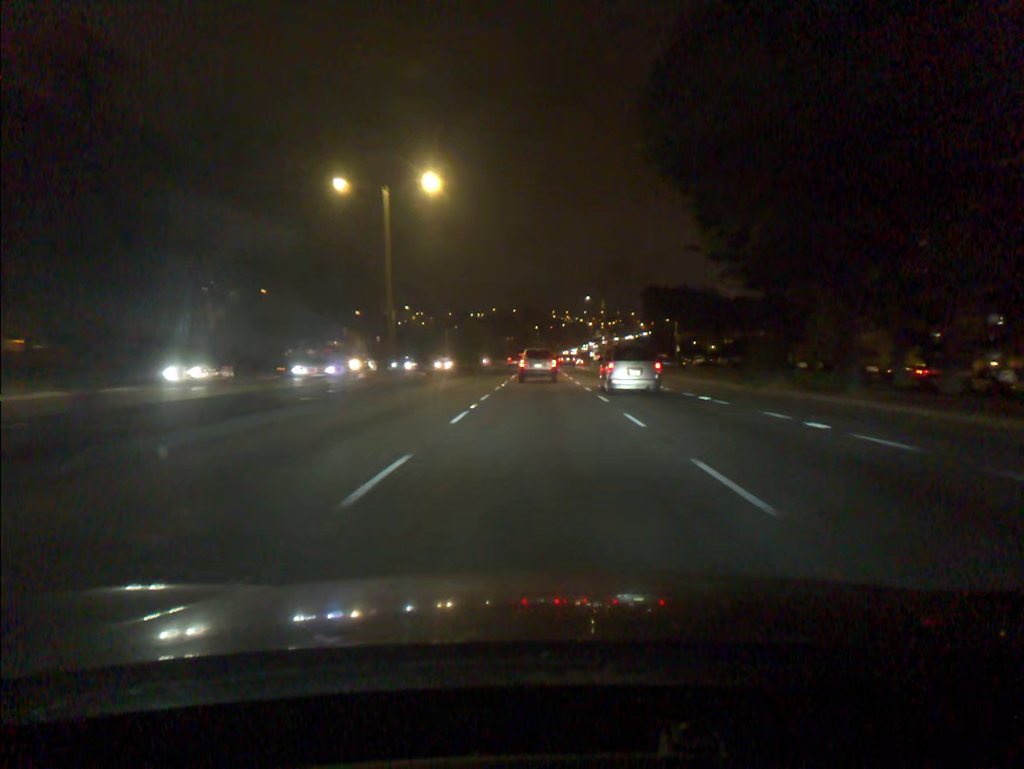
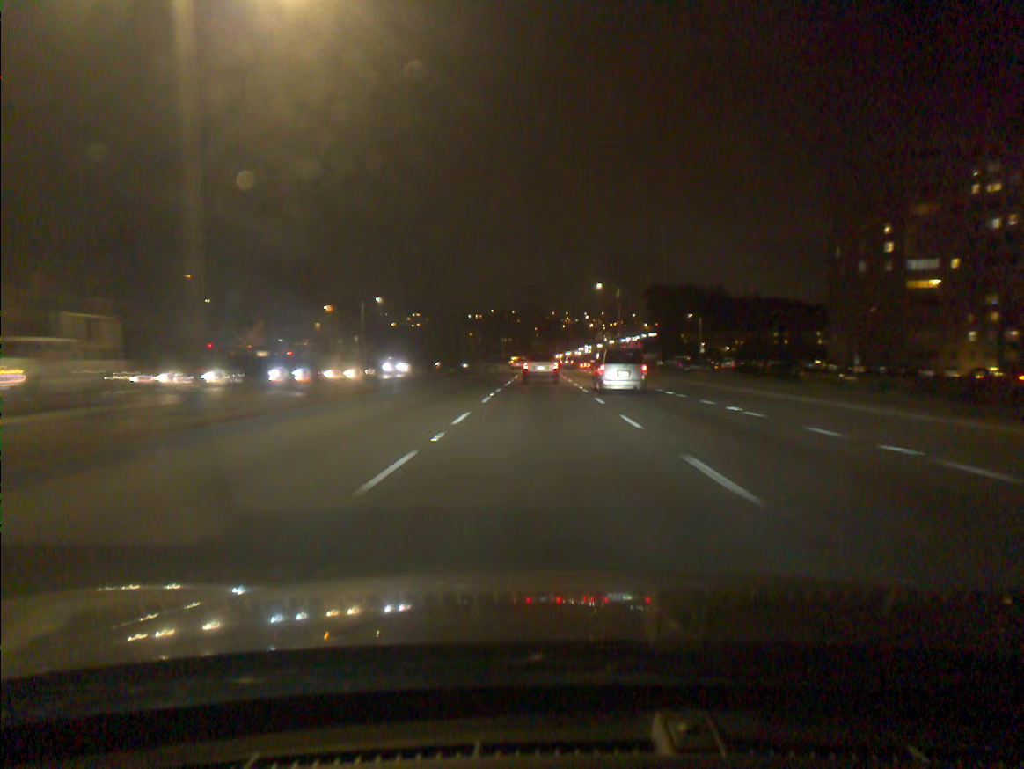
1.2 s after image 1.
(0.0, +21.3) m; 0°
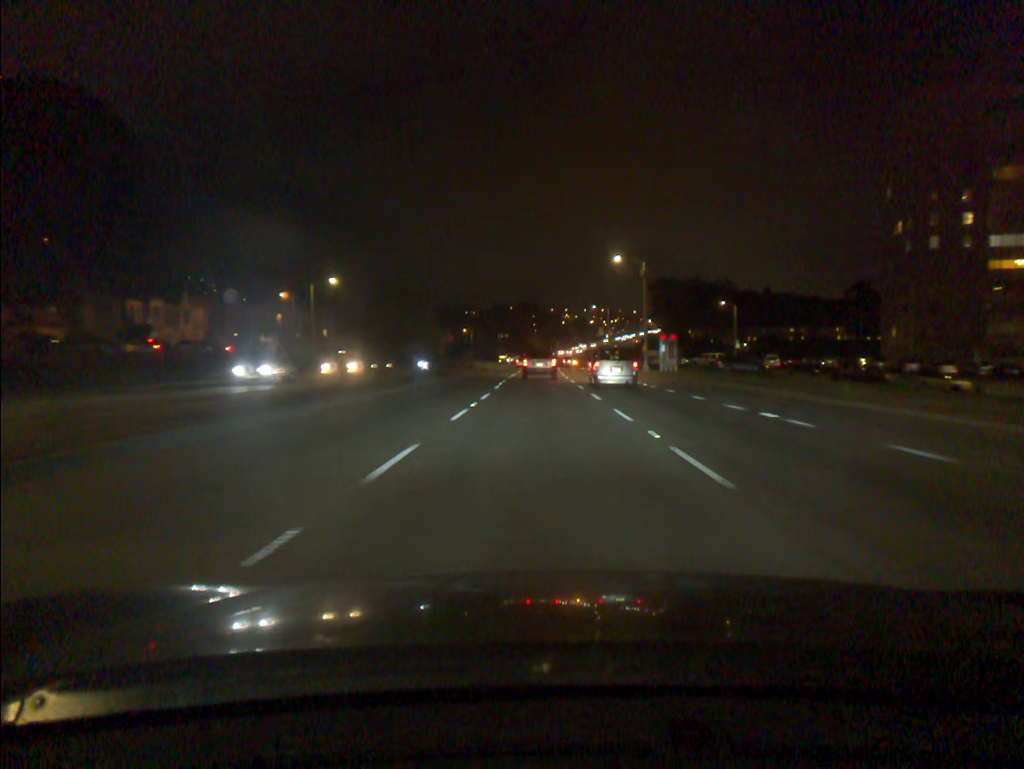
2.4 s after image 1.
(0.0, +21.9) m; 0°
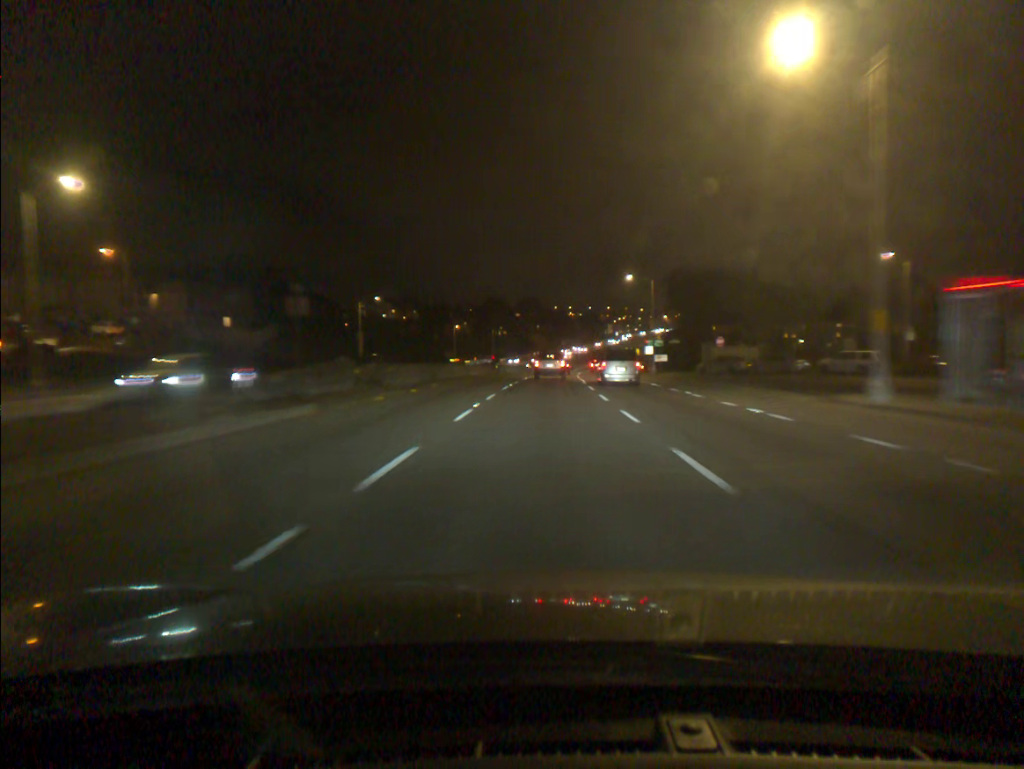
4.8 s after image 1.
(0.0, +44.8) m; 0°
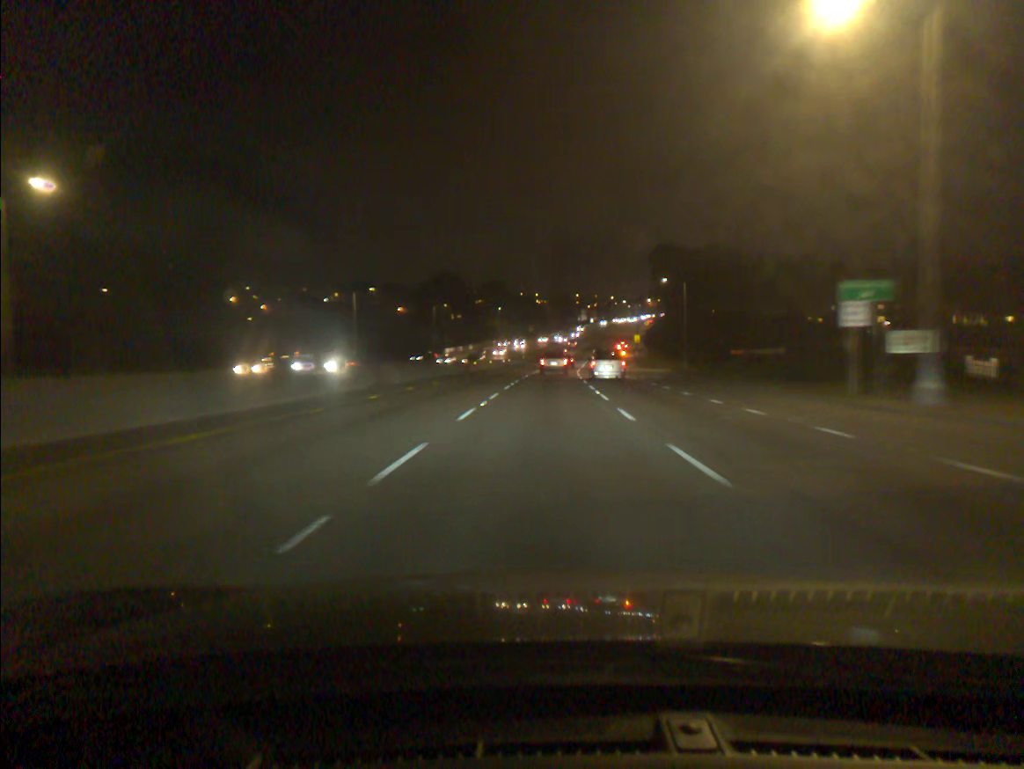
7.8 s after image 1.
(+1.1, +58.5) m; +2°
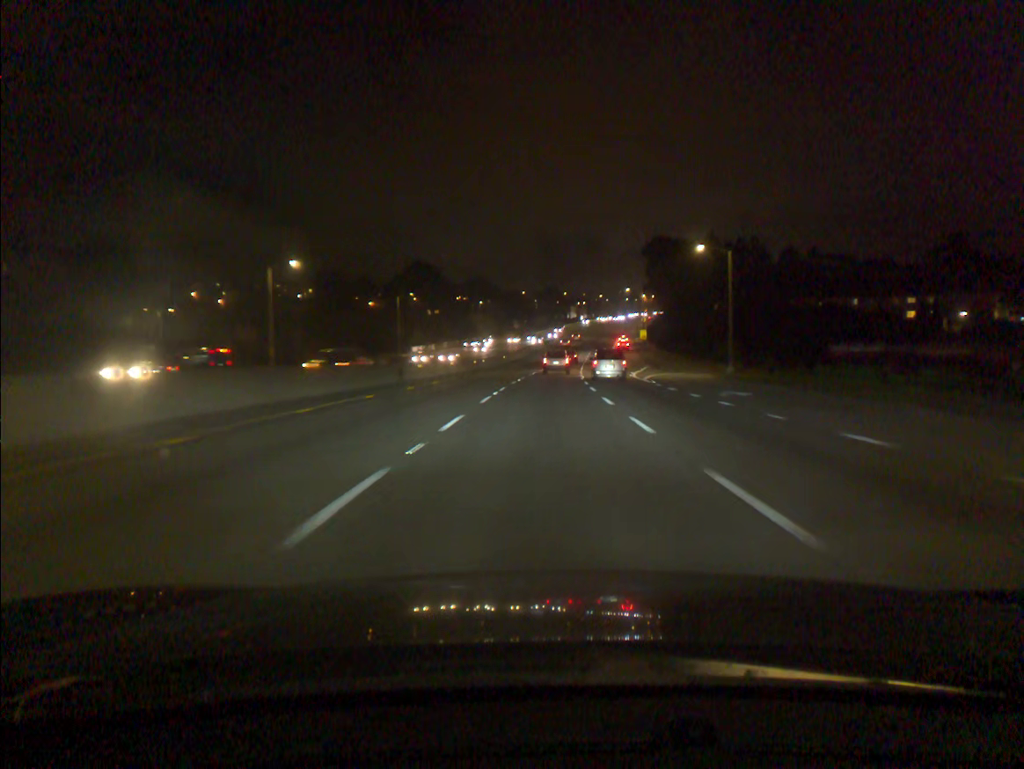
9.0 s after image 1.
(+0.2, +24.5) m; +1°
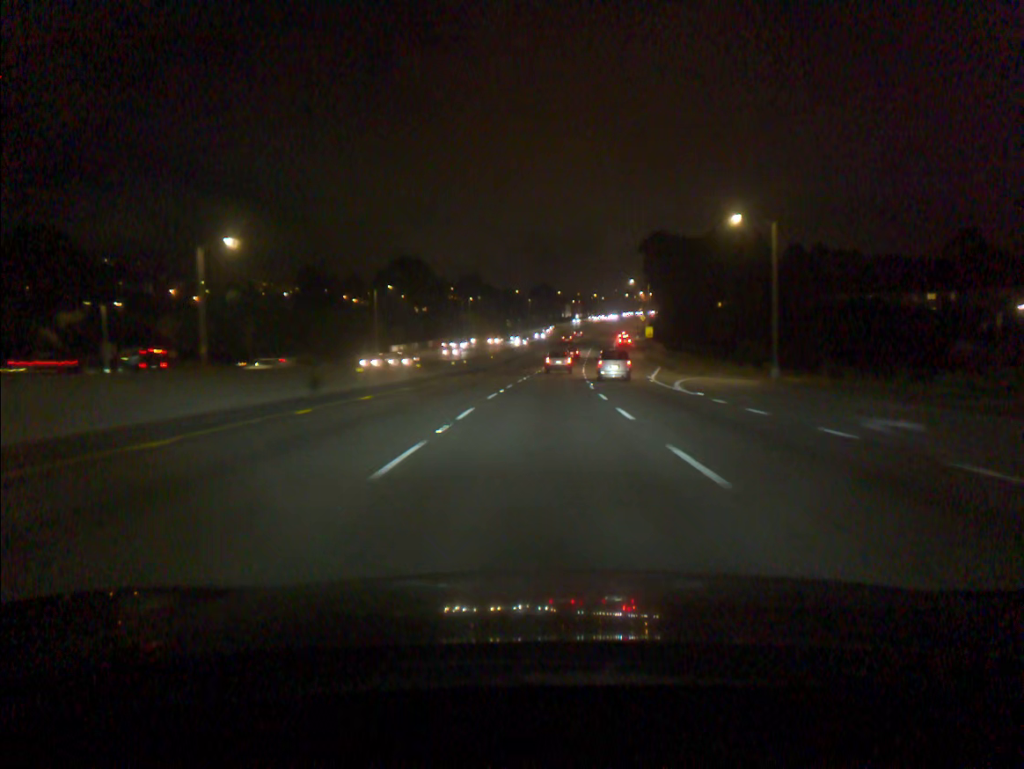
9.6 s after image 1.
(0.0, +12.5) m; 0°
